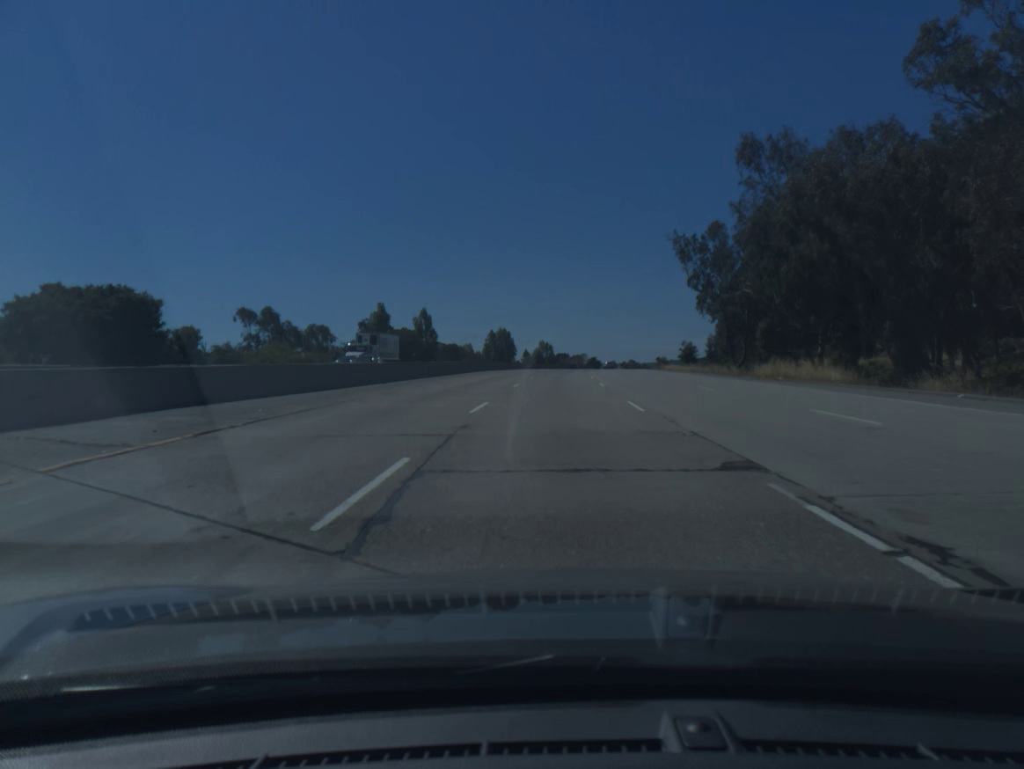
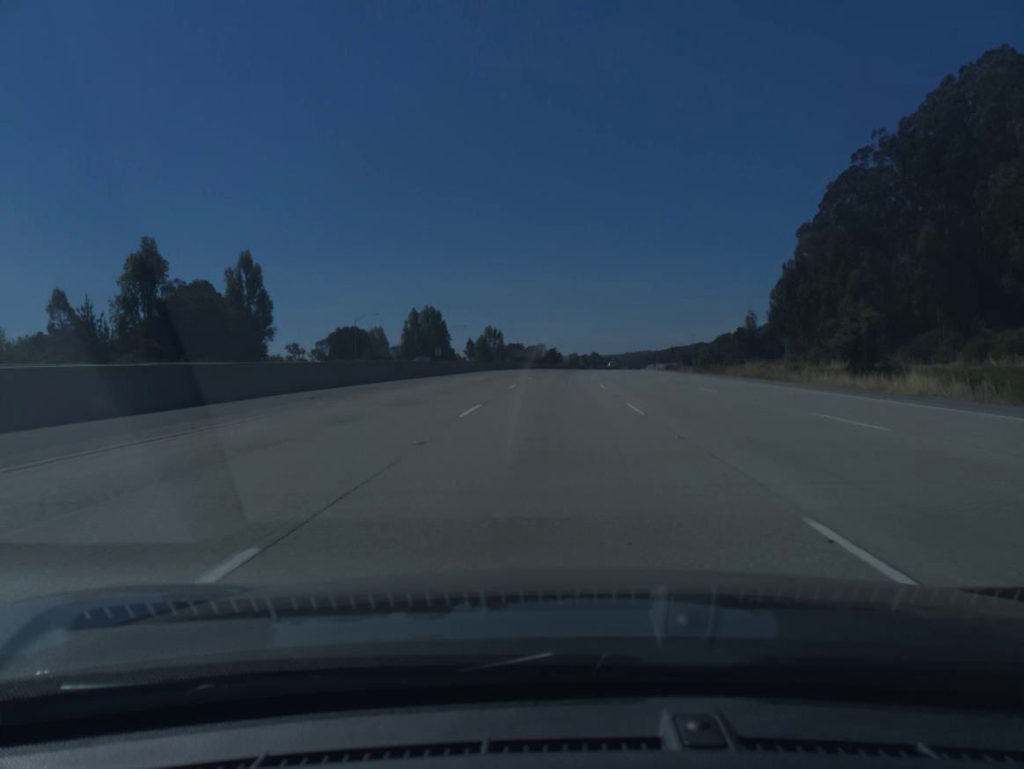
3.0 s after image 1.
(+2.9, +86.5) m; +3°
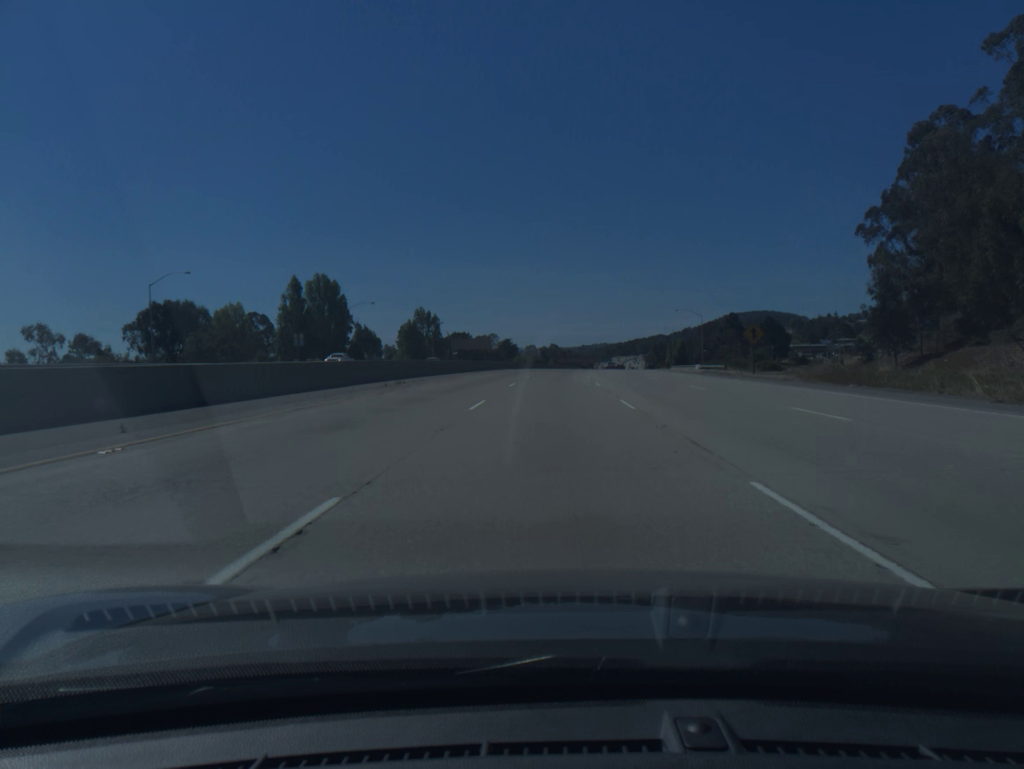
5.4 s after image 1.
(+1.9, +69.6) m; +3°
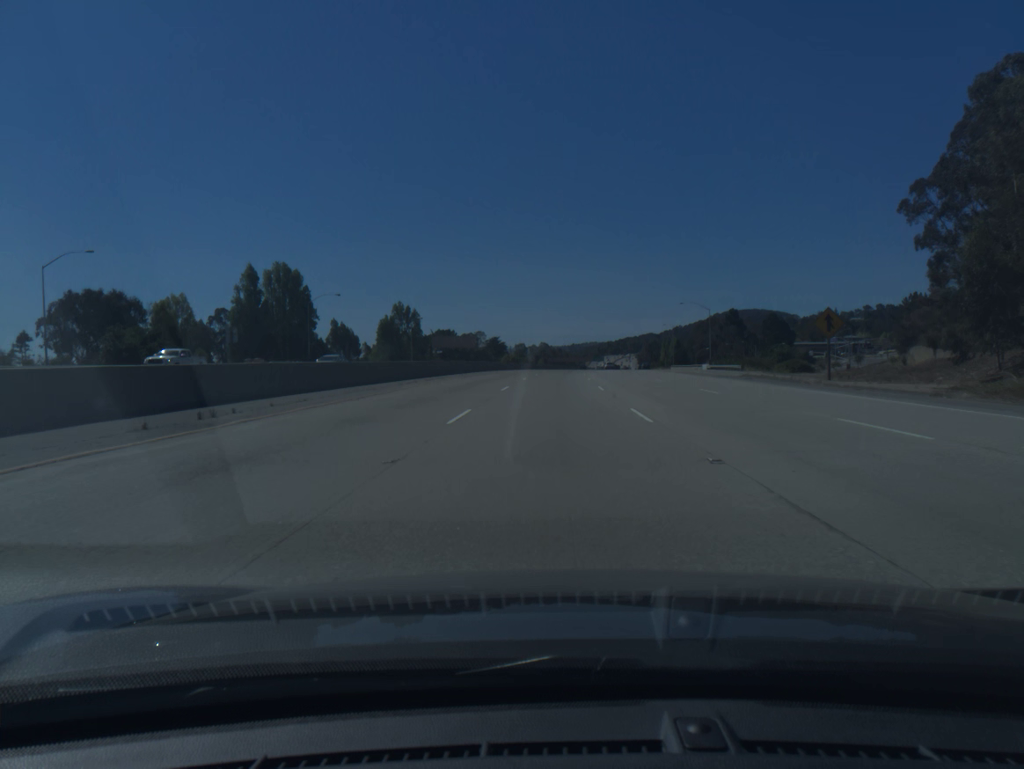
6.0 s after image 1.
(+0.1, +17.5) m; +1°
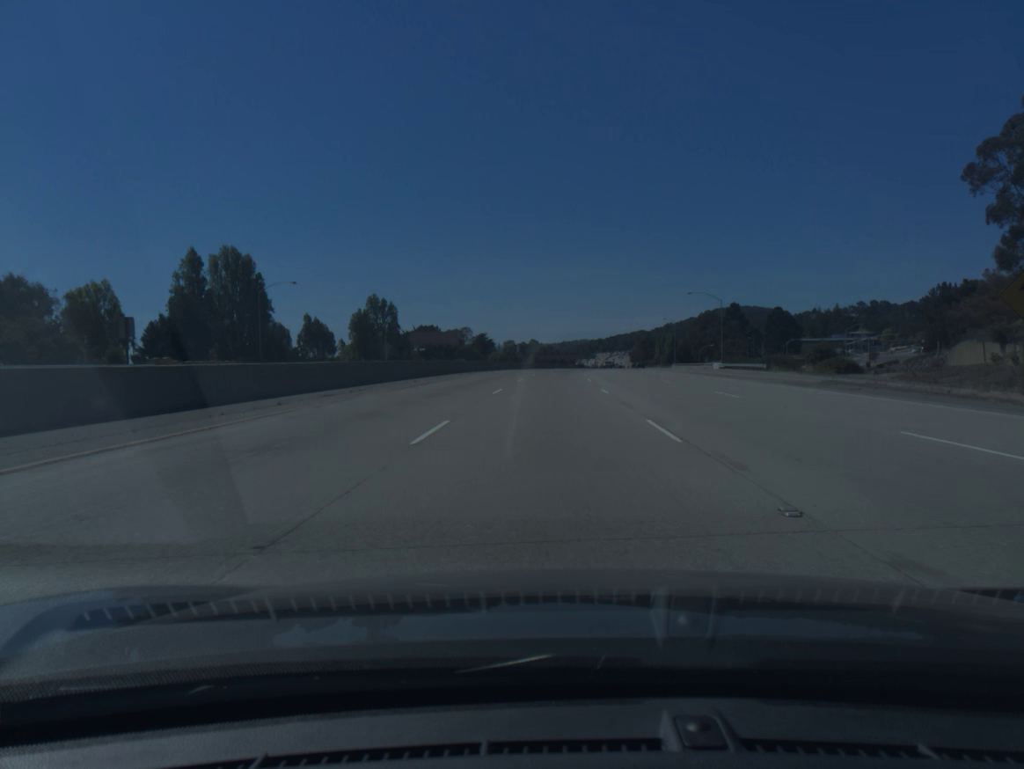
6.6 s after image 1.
(+0.1, +17.5) m; +1°
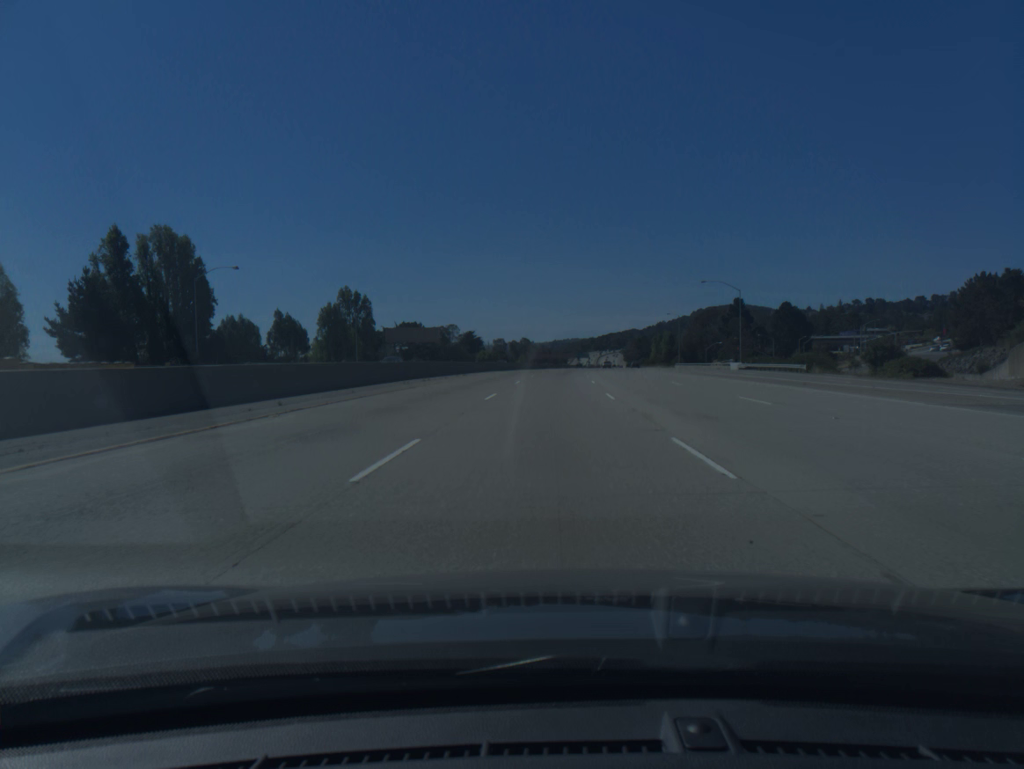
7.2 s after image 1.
(+0.1, +17.5) m; +1°
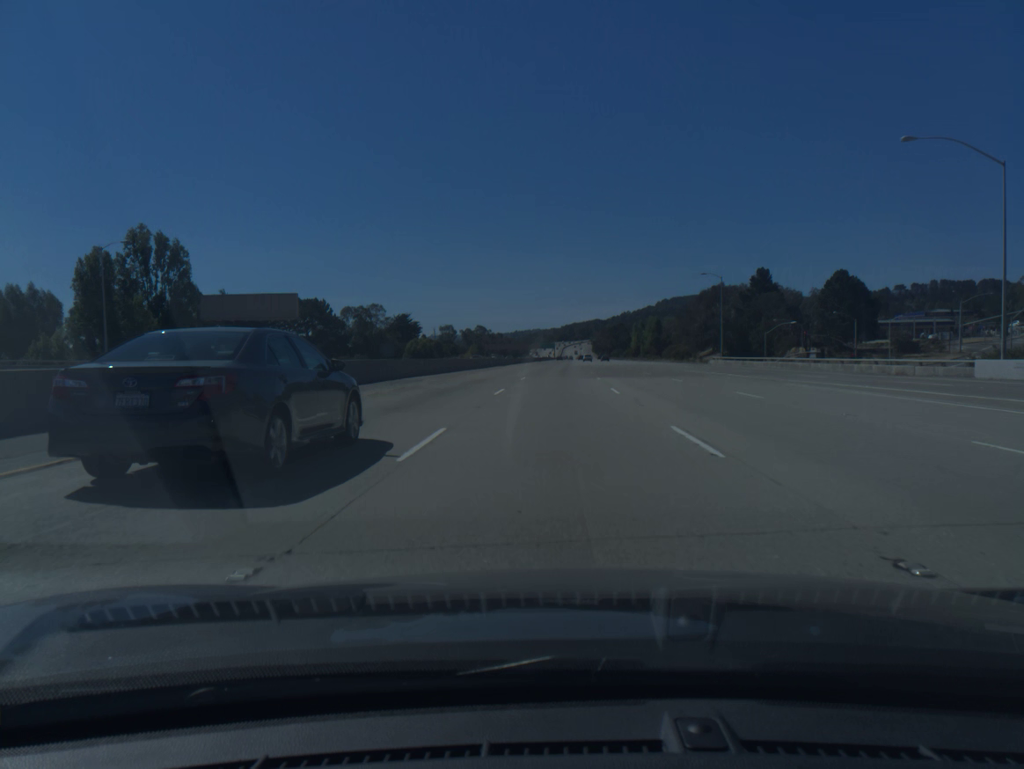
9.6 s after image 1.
(+1.6, +70.0) m; +3°
